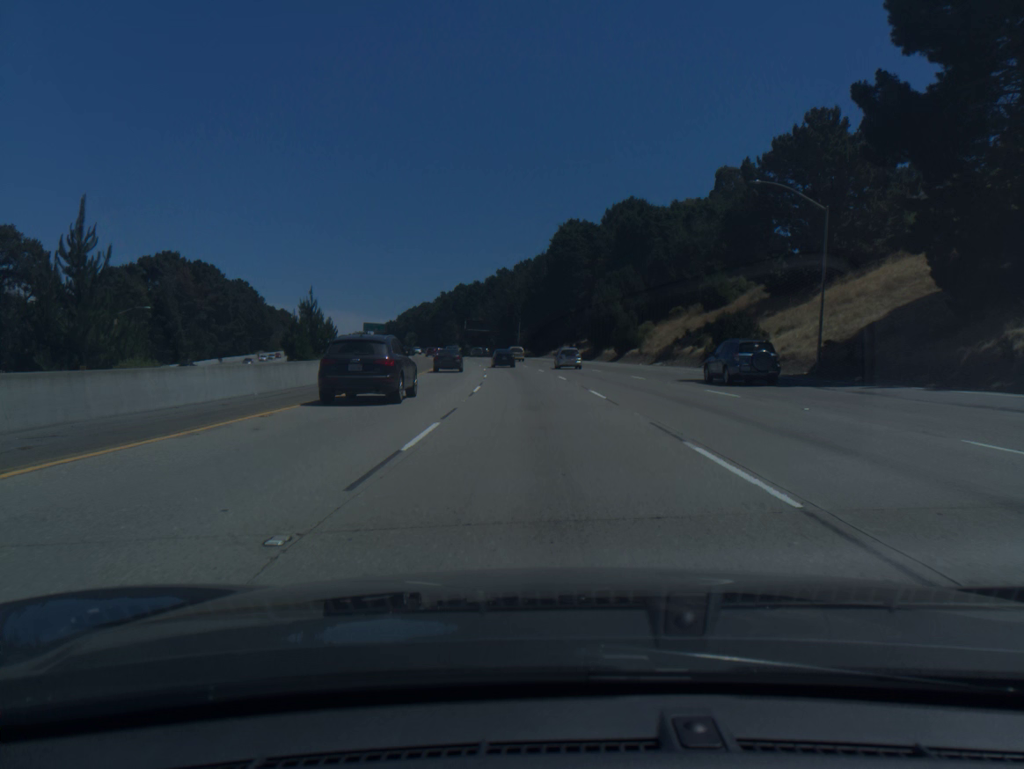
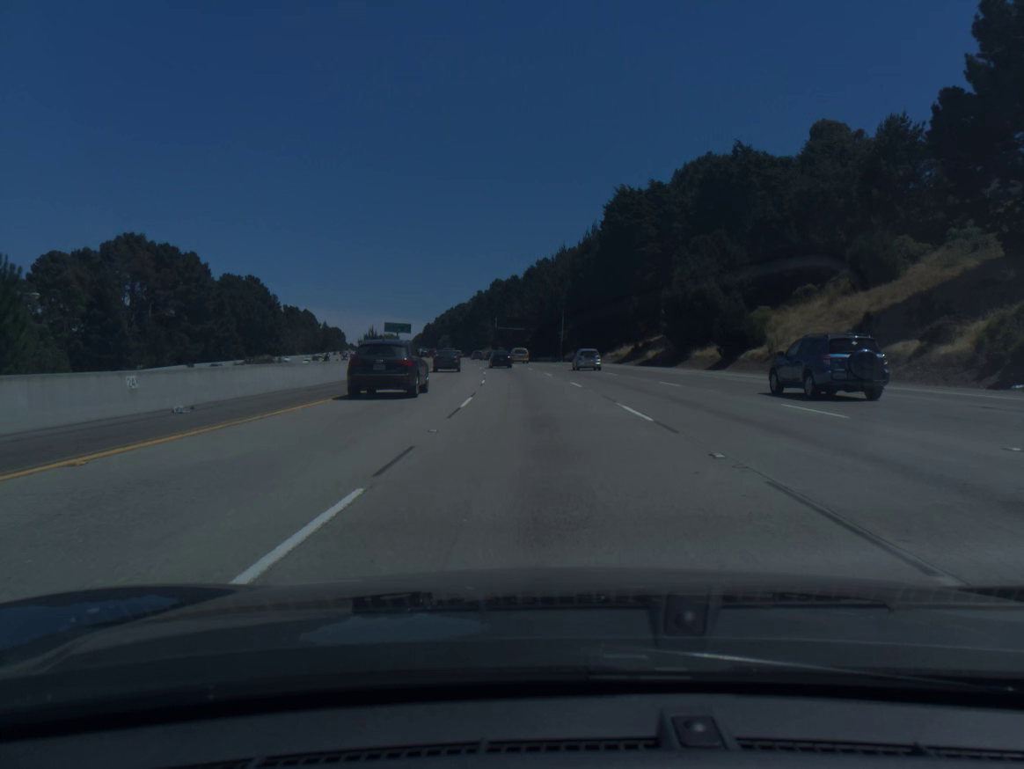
(-0.9, +35.7) m; -3°
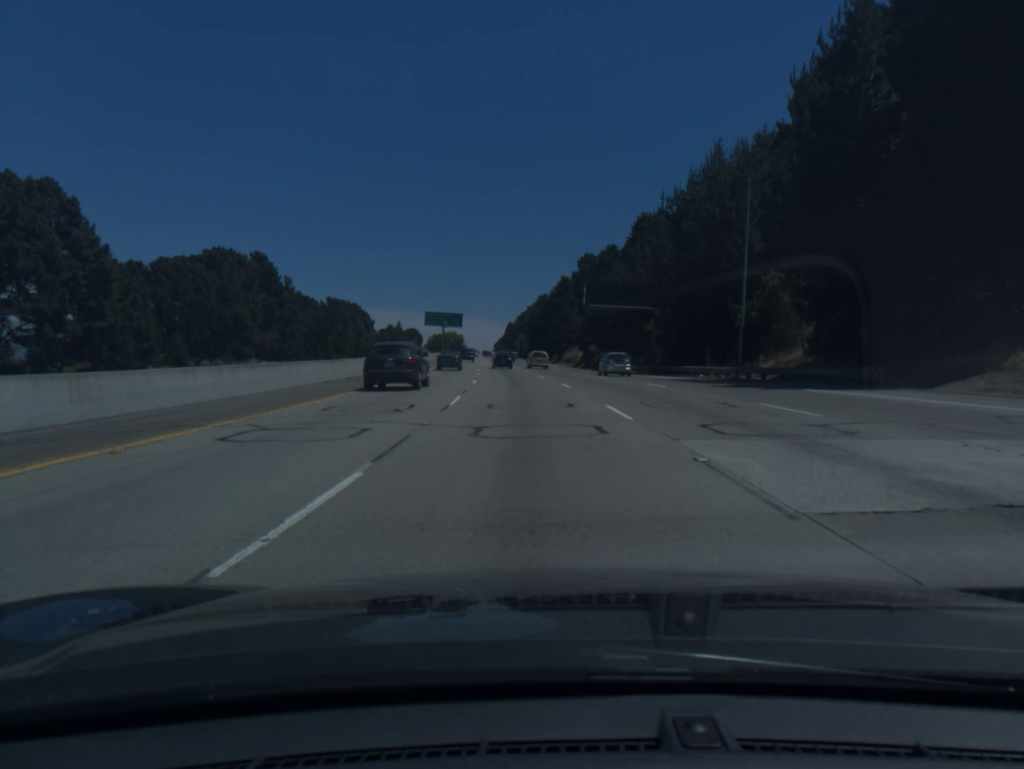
(-3.9, +72.1) m; -6°
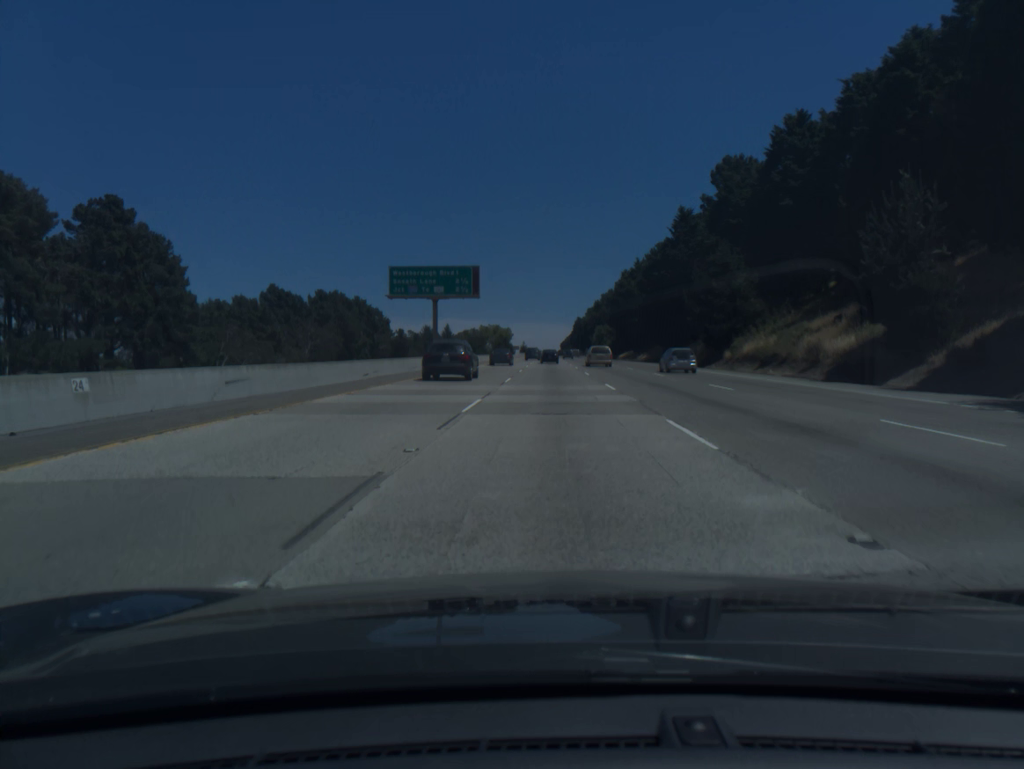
(-5.4, +91.5) m; -5°
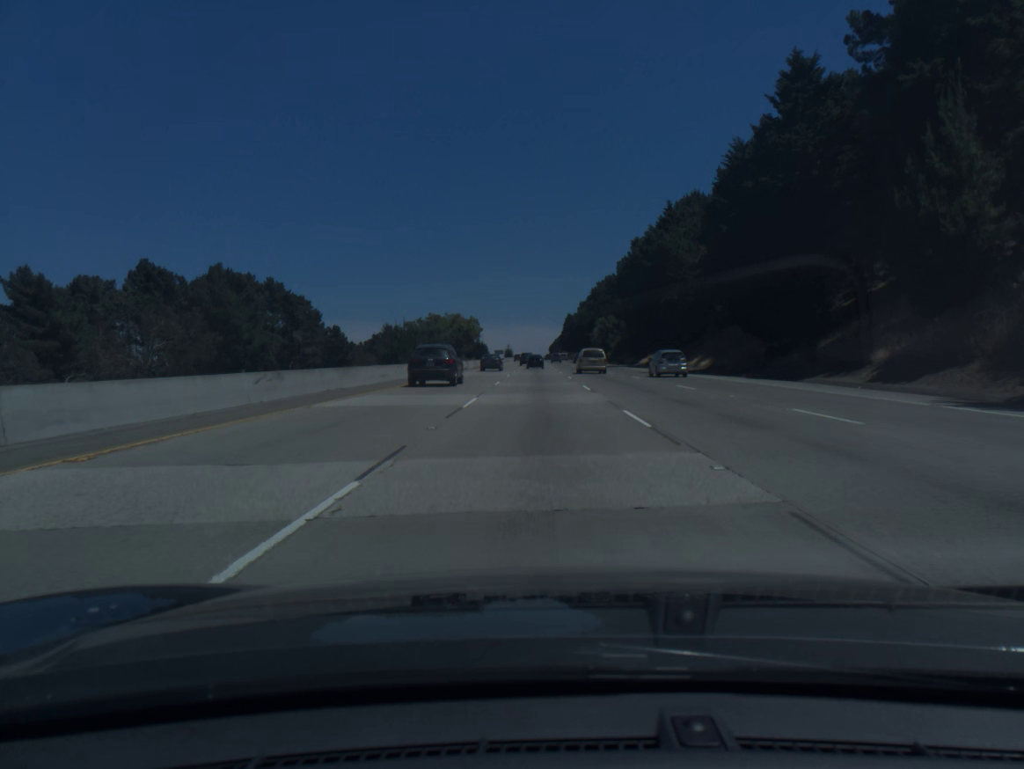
(+0.5, +55.2) m; +1°
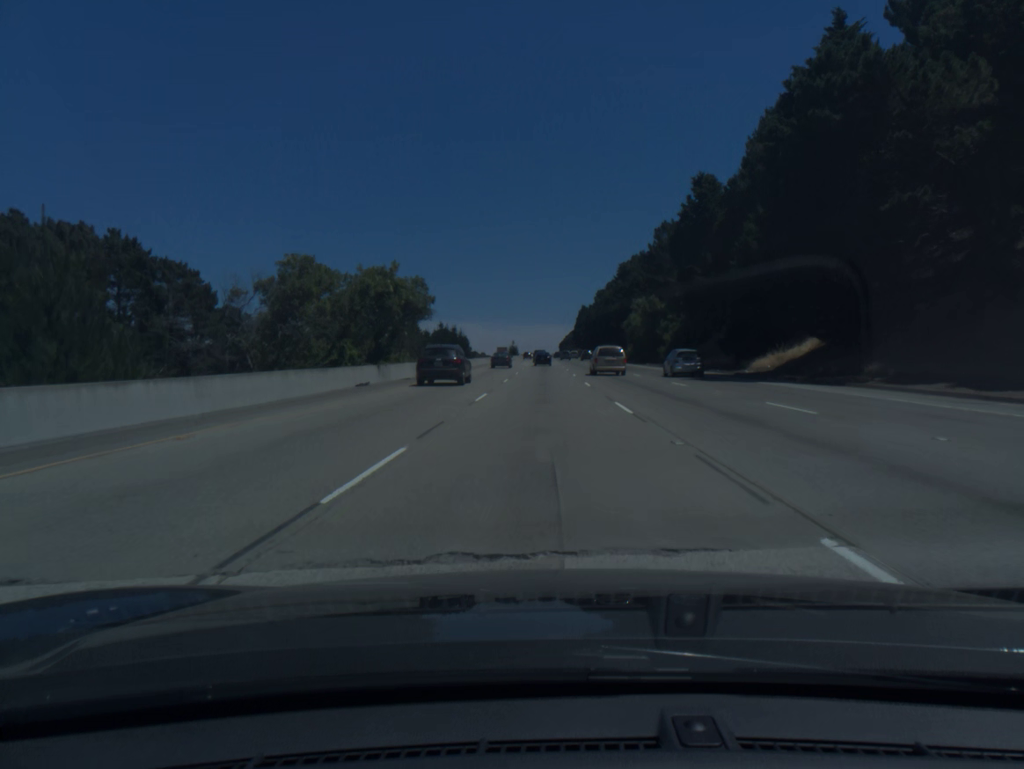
(-0.3, +55.7) m; -1°
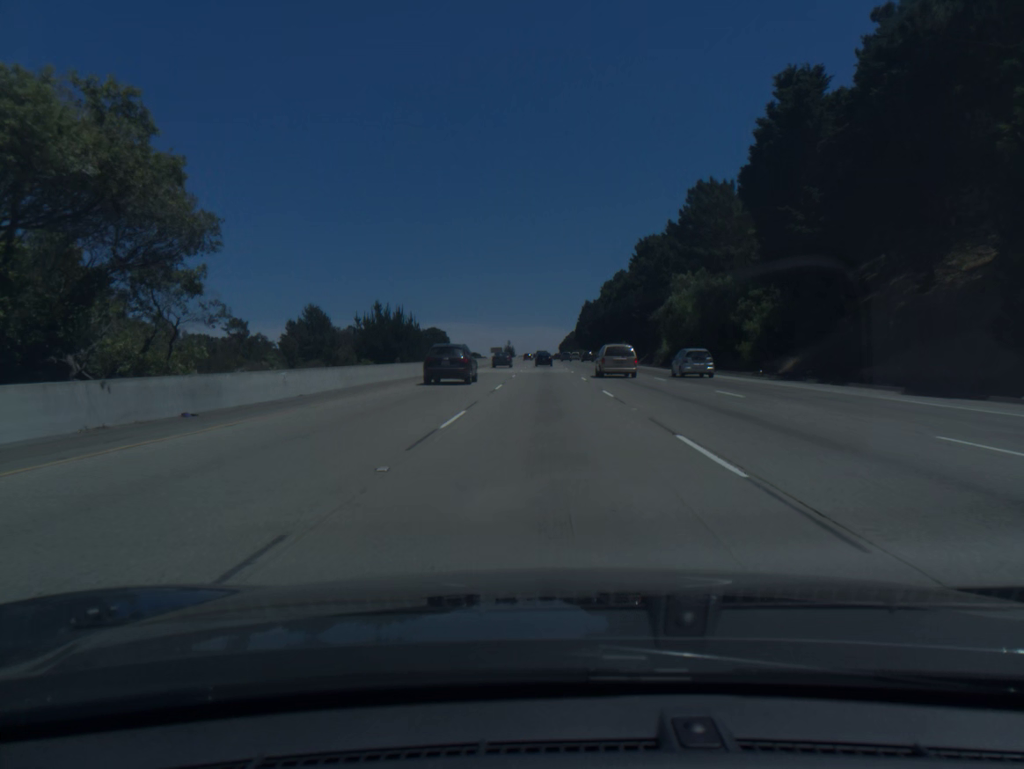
(0.0, +37.5) m; 0°
